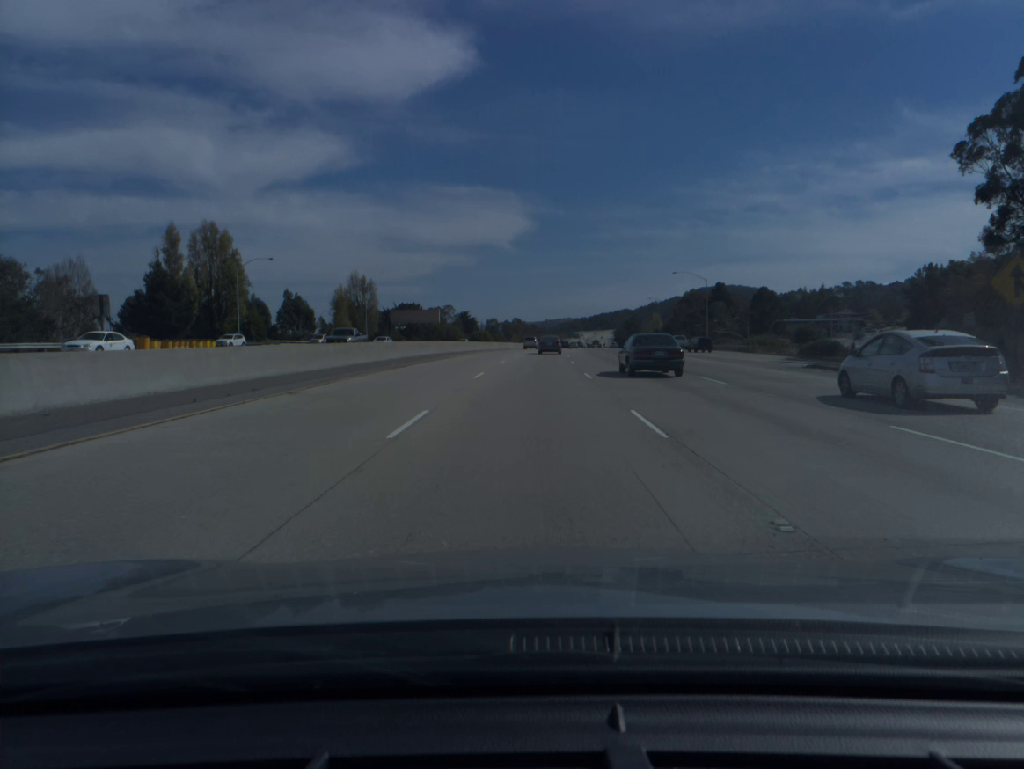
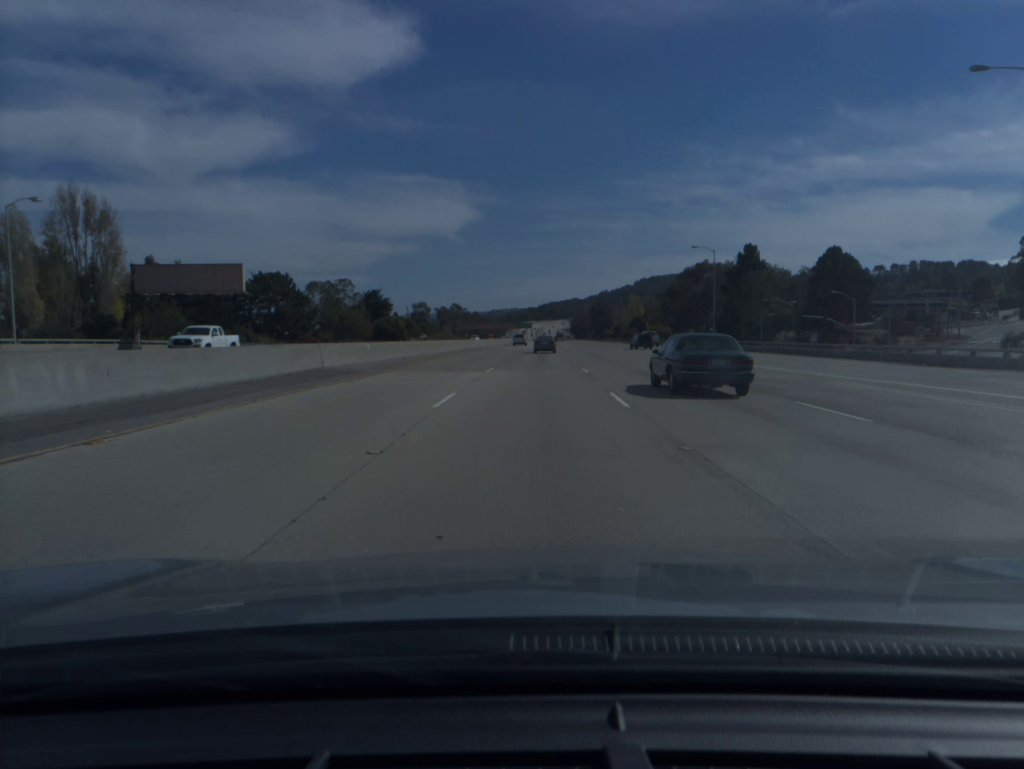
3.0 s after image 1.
(+3.2, +95.5) m; +4°
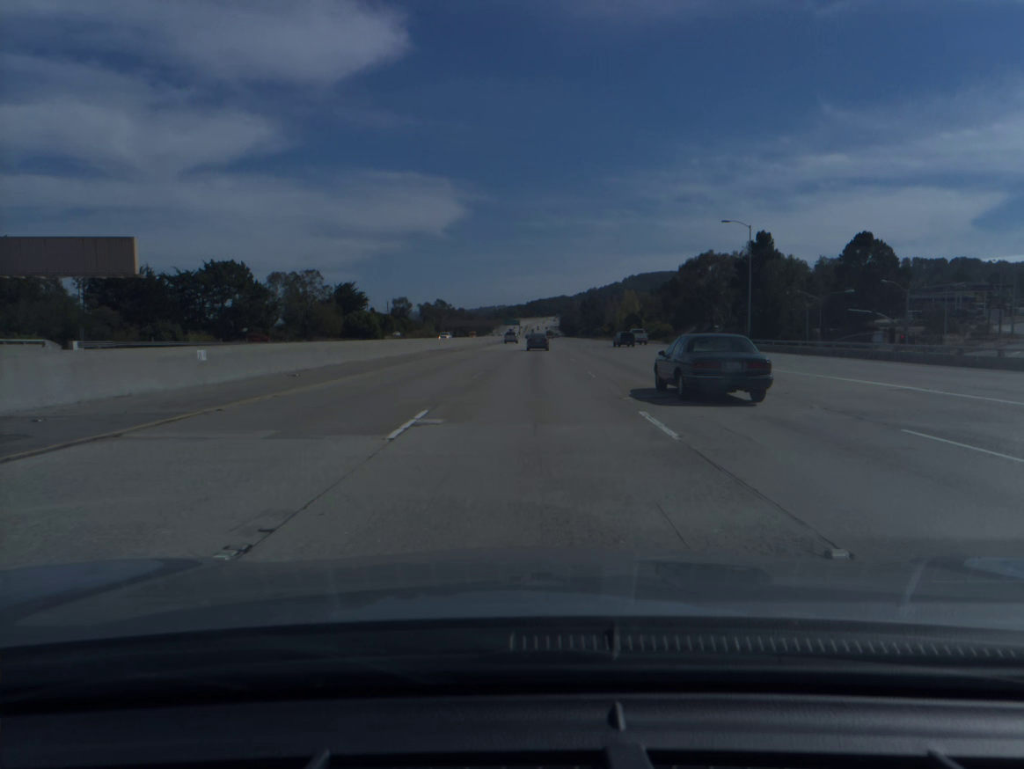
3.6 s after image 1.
(+0.1, +19.2) m; +1°
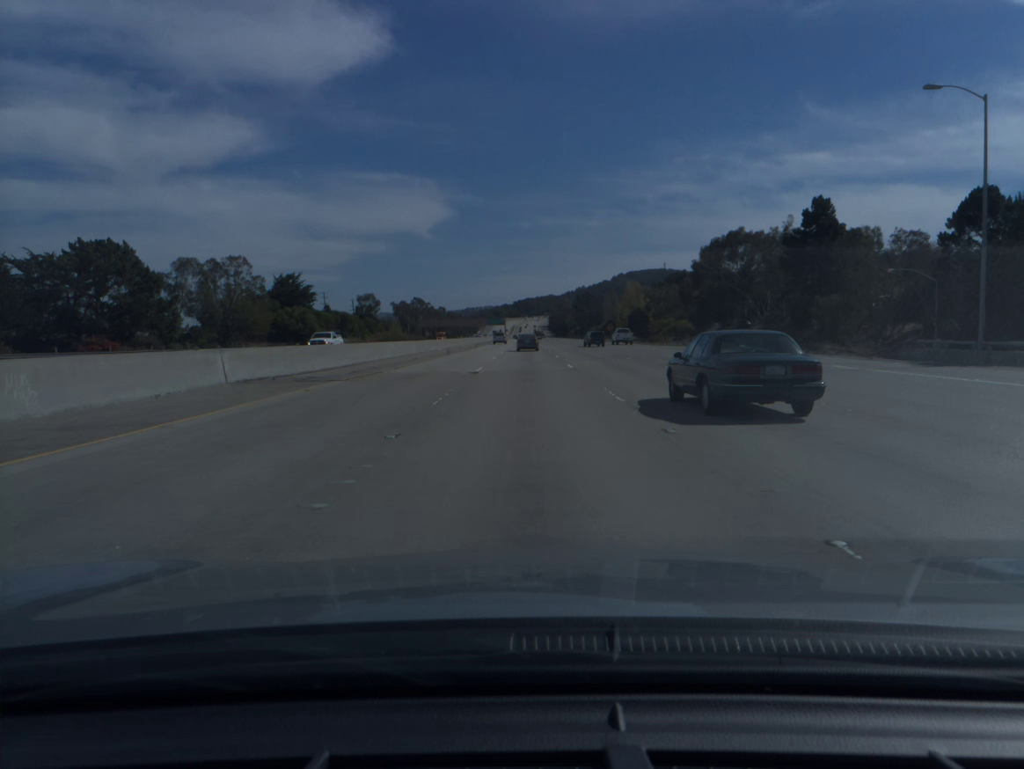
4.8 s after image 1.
(+0.4, +38.5) m; +1°
